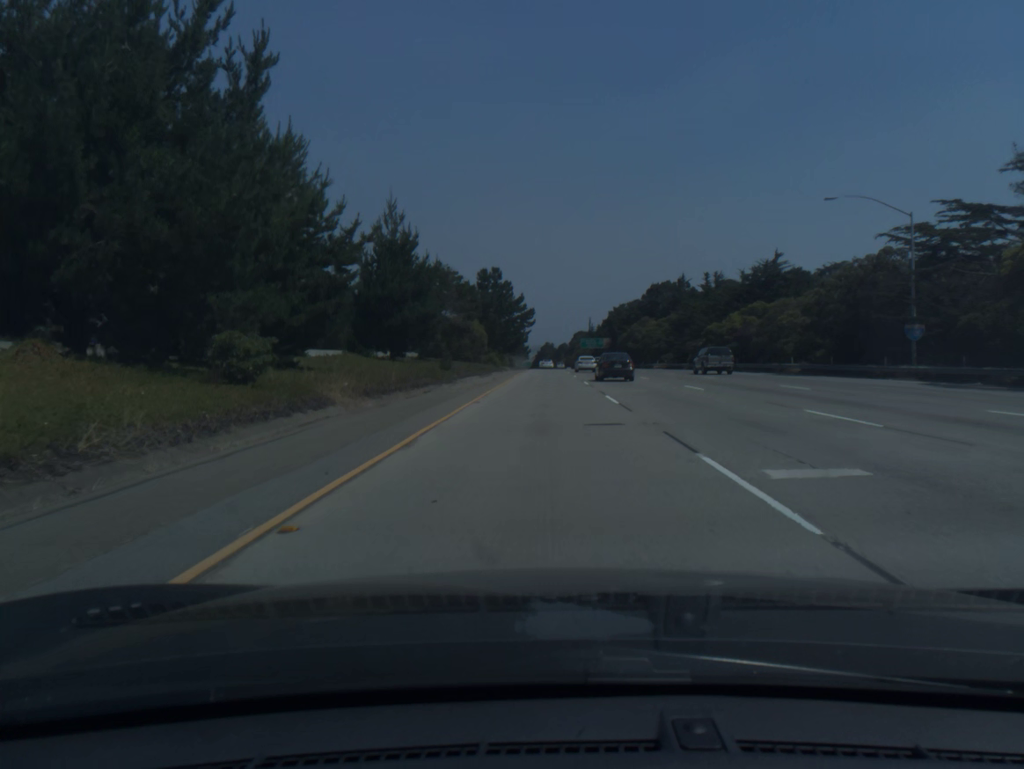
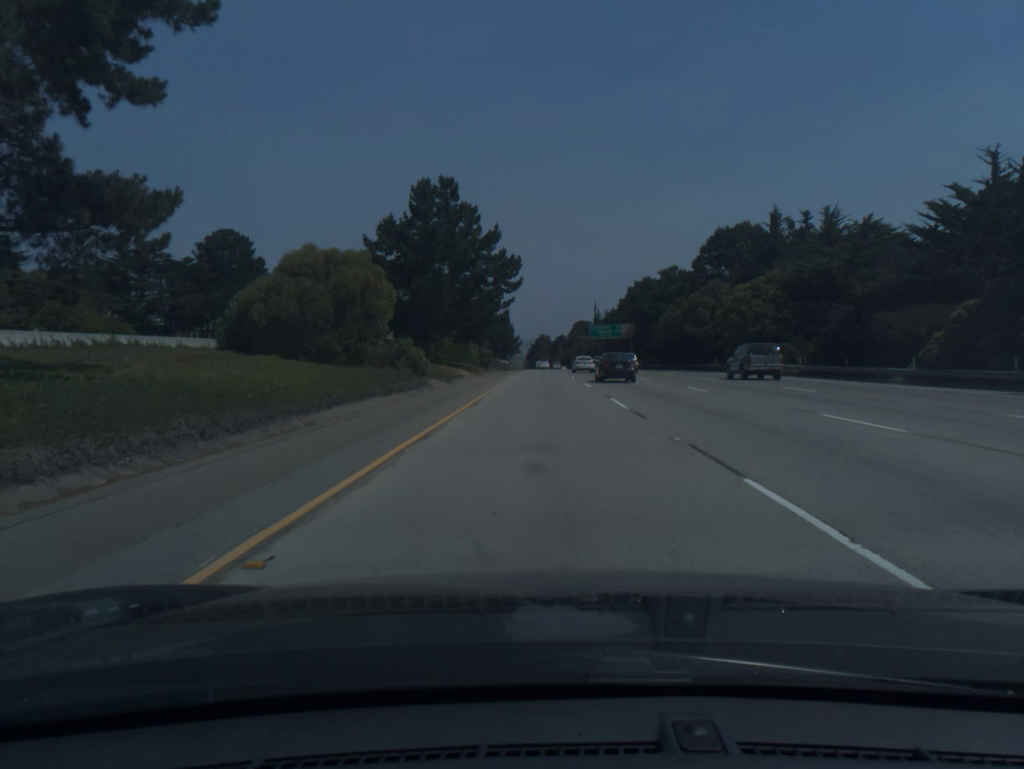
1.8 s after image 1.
(+0.1, +59.2) m; 0°
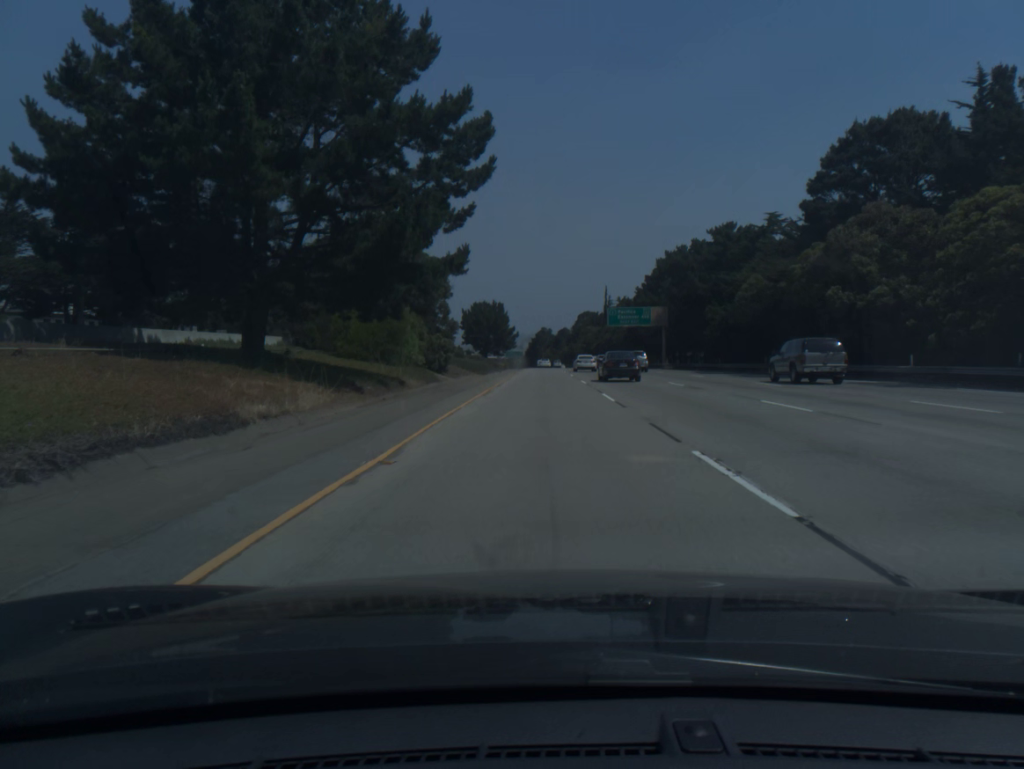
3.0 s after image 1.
(0.0, +39.7) m; 0°
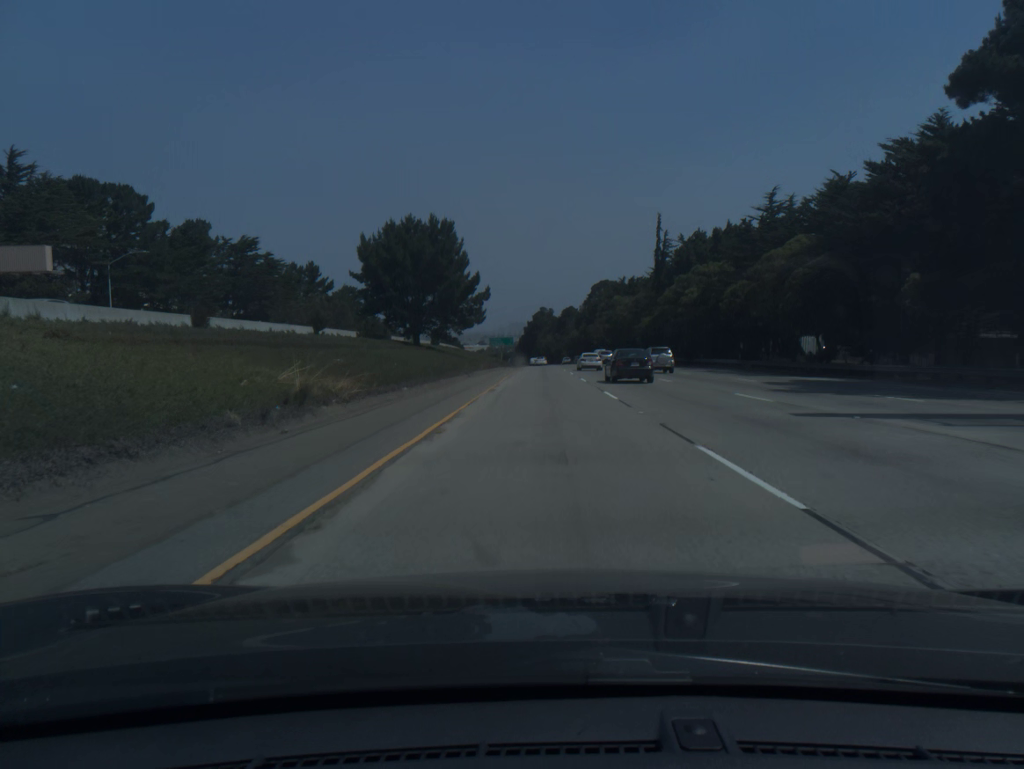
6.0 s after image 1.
(-0.2, +99.3) m; 0°
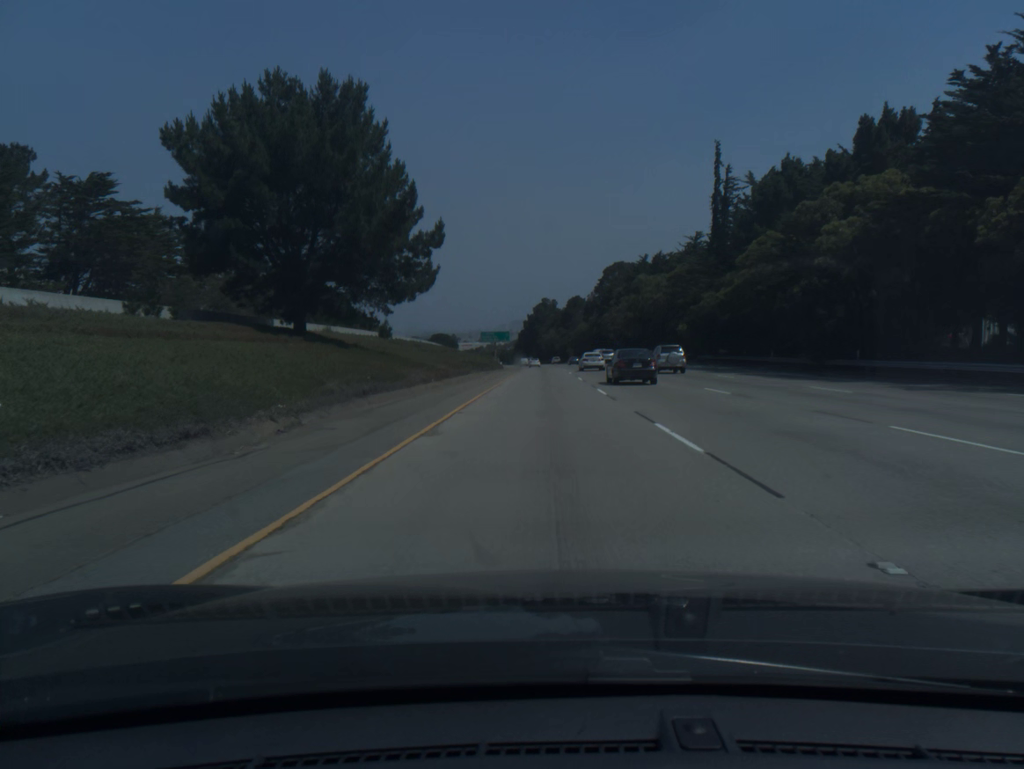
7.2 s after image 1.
(0.0, +39.6) m; 0°
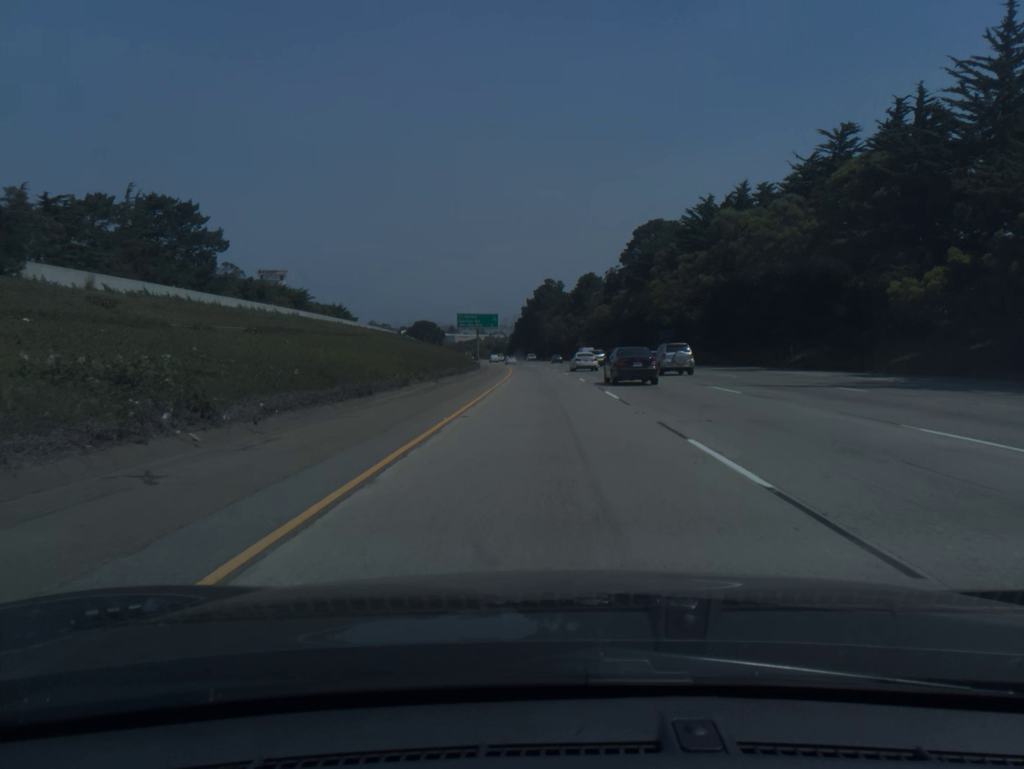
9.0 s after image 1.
(-0.2, +59.3) m; 0°
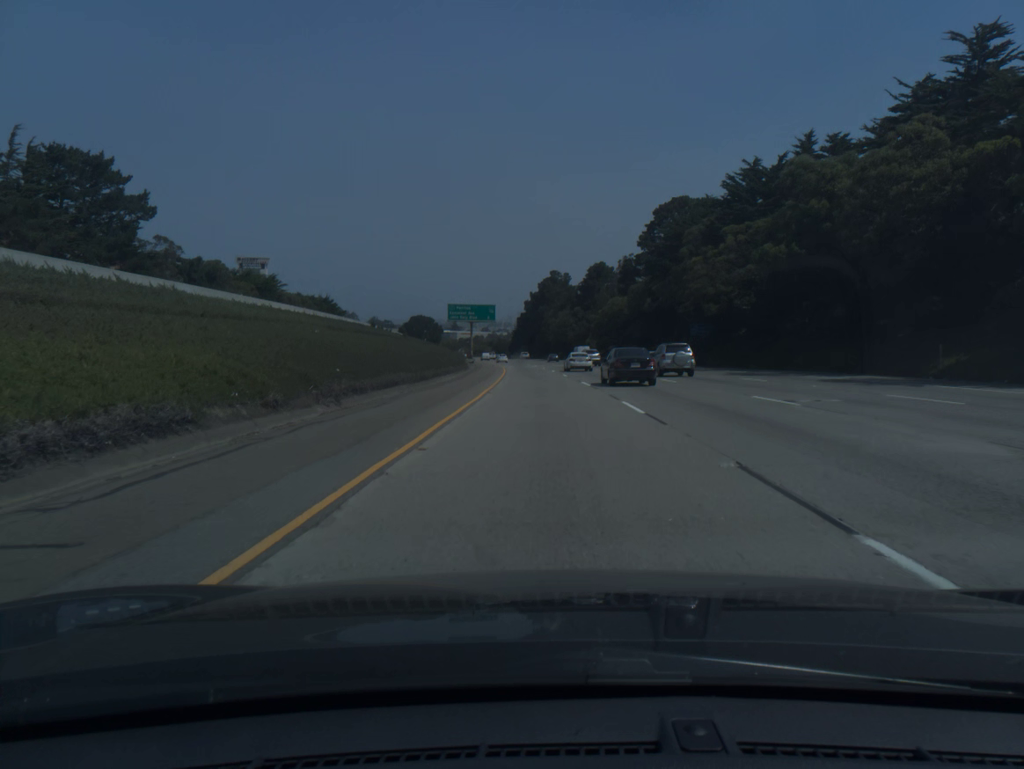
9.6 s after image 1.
(0.0, +19.8) m; 0°
